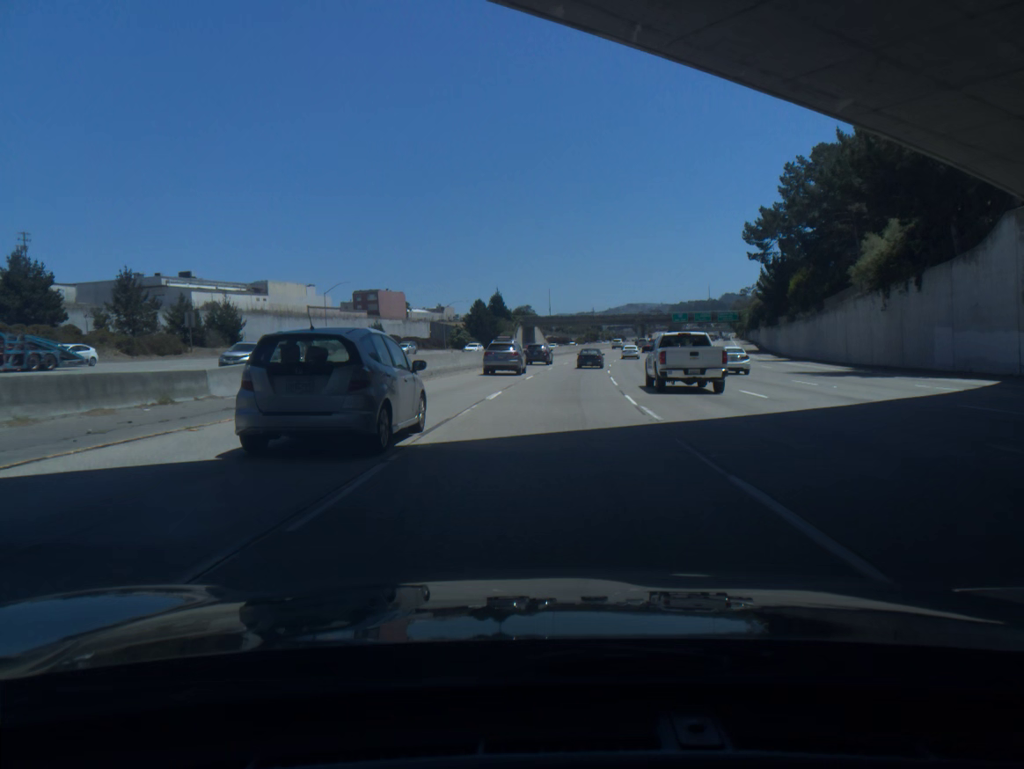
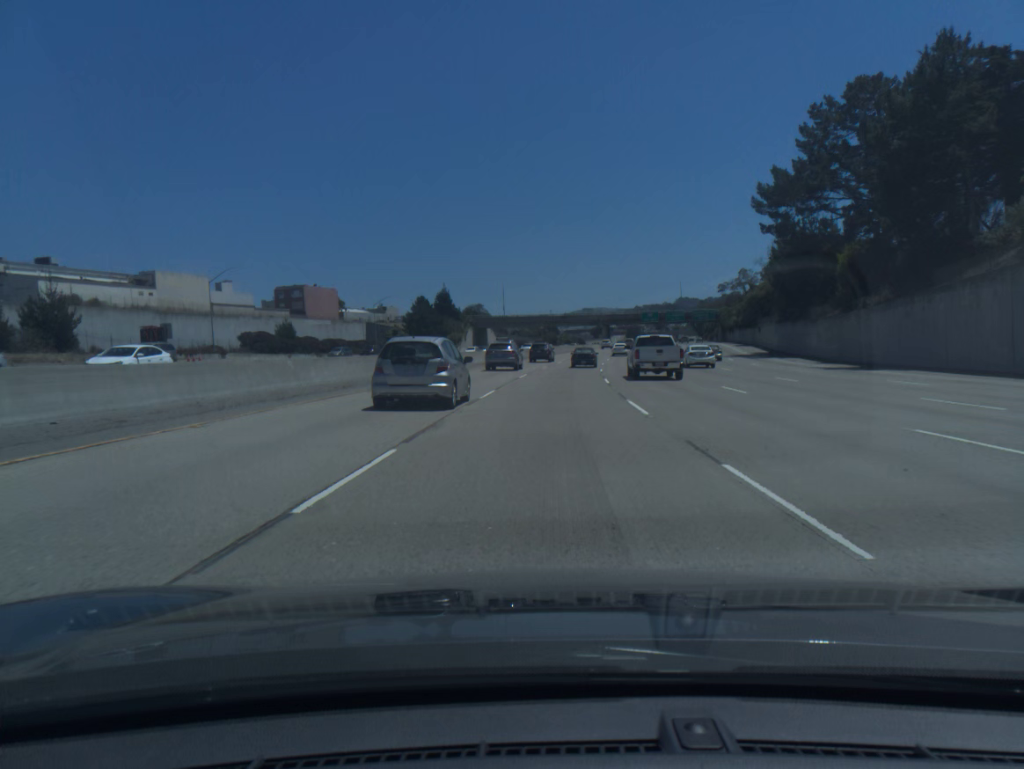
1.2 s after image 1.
(+0.8, +28.4) m; +3°
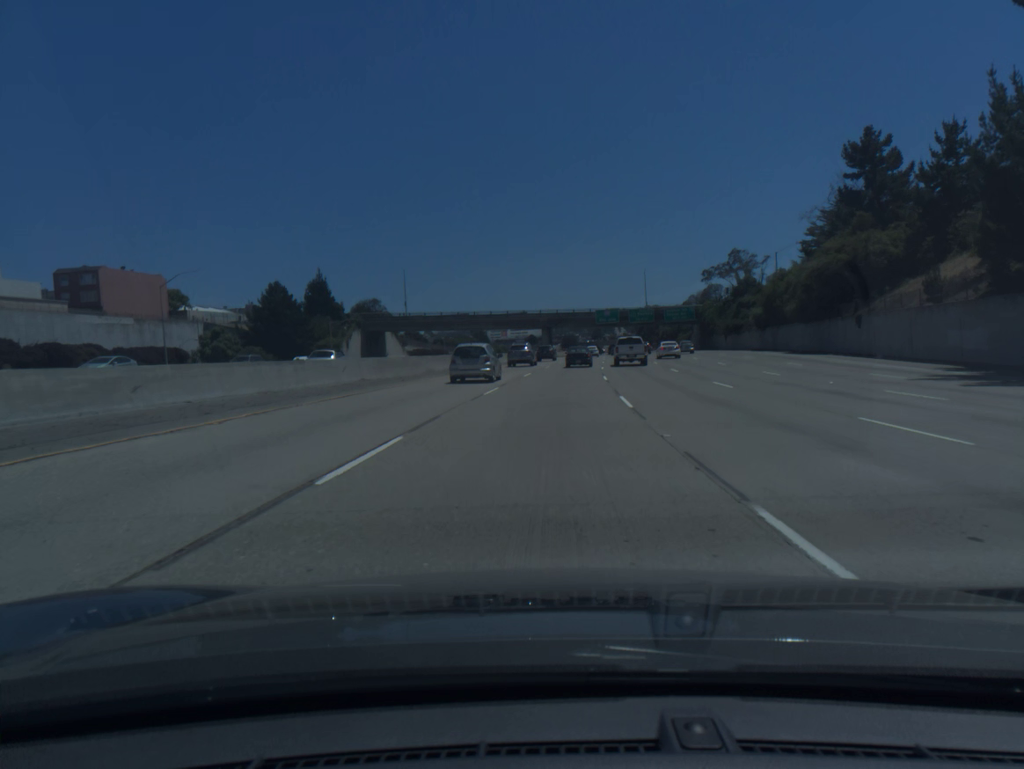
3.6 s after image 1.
(+2.6, +56.7) m; +5°
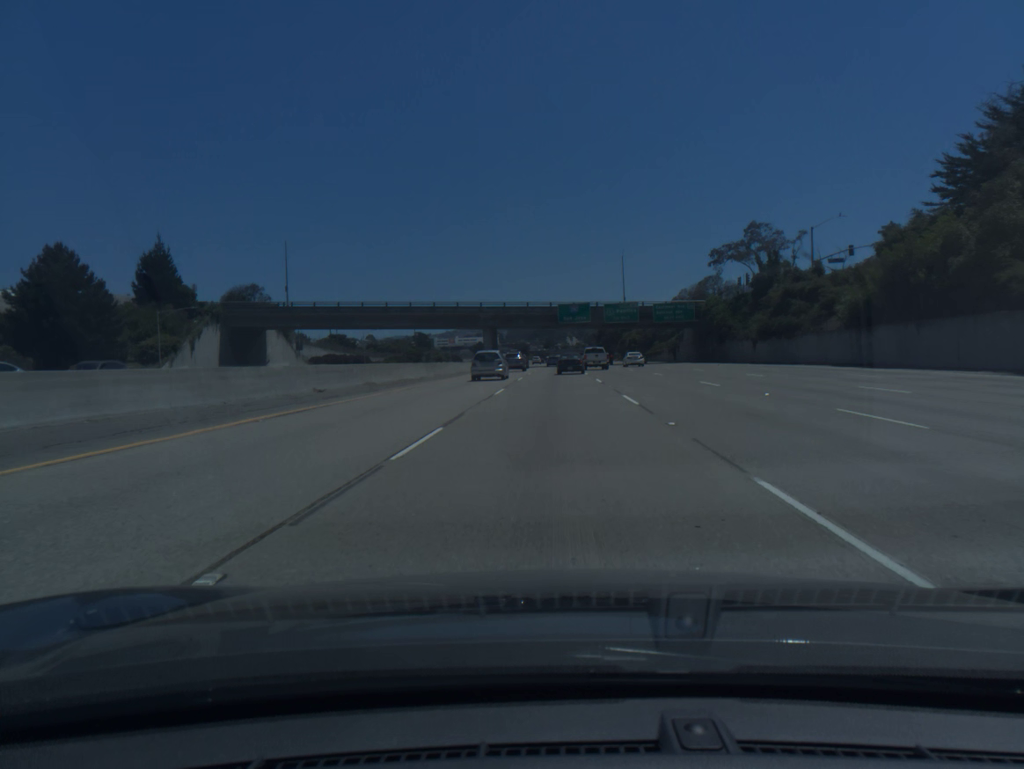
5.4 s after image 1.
(+1.2, +42.3) m; +3°
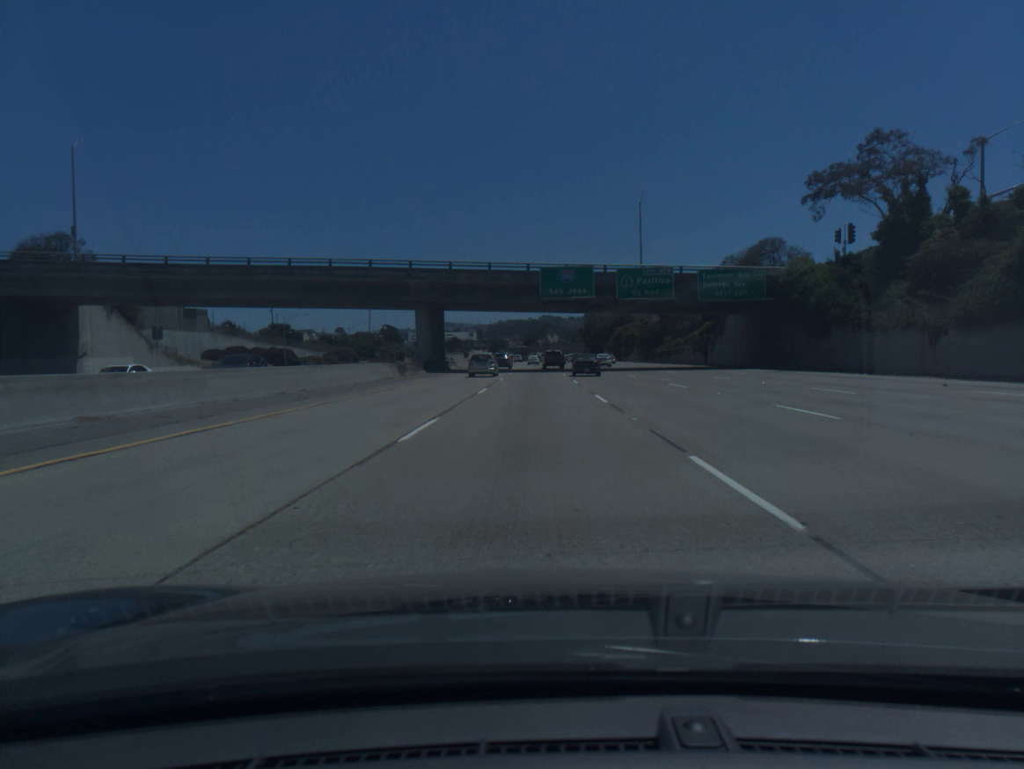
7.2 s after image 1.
(+0.9, +41.8) m; +2°
